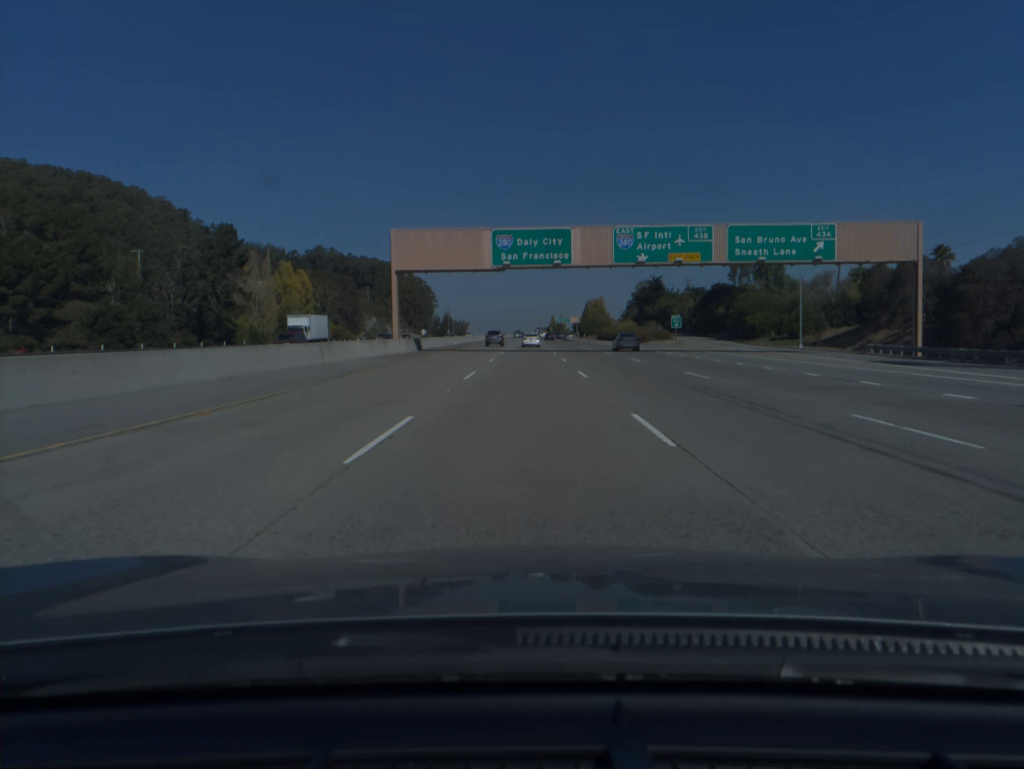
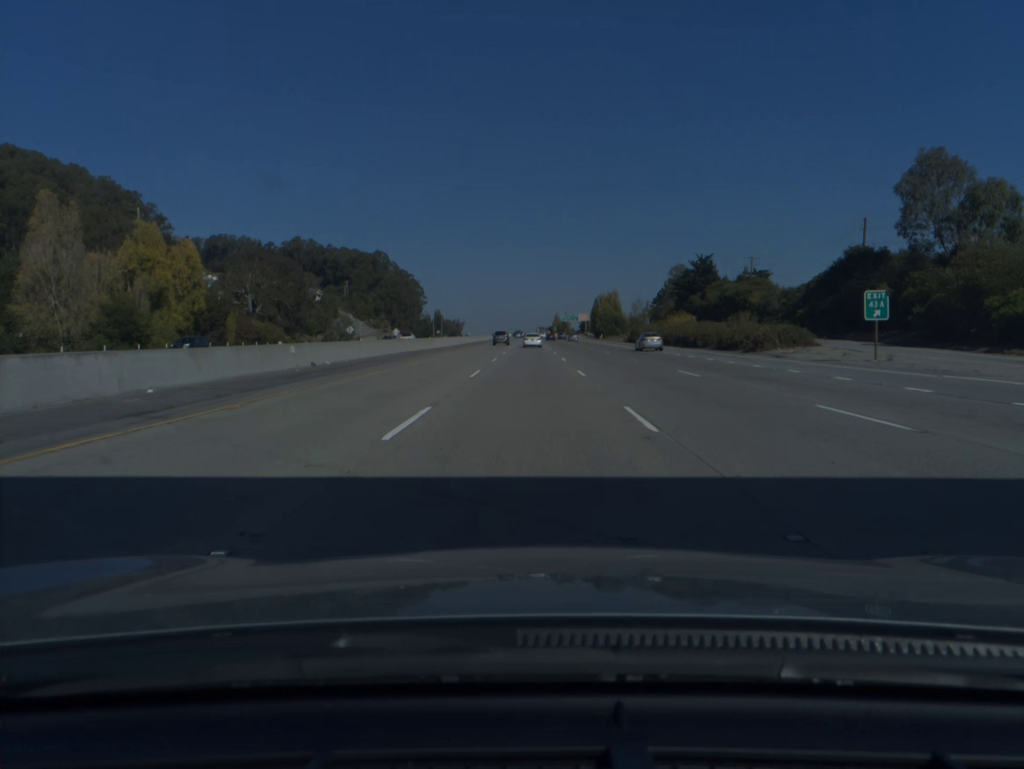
(0.0, +57.0) m; 0°
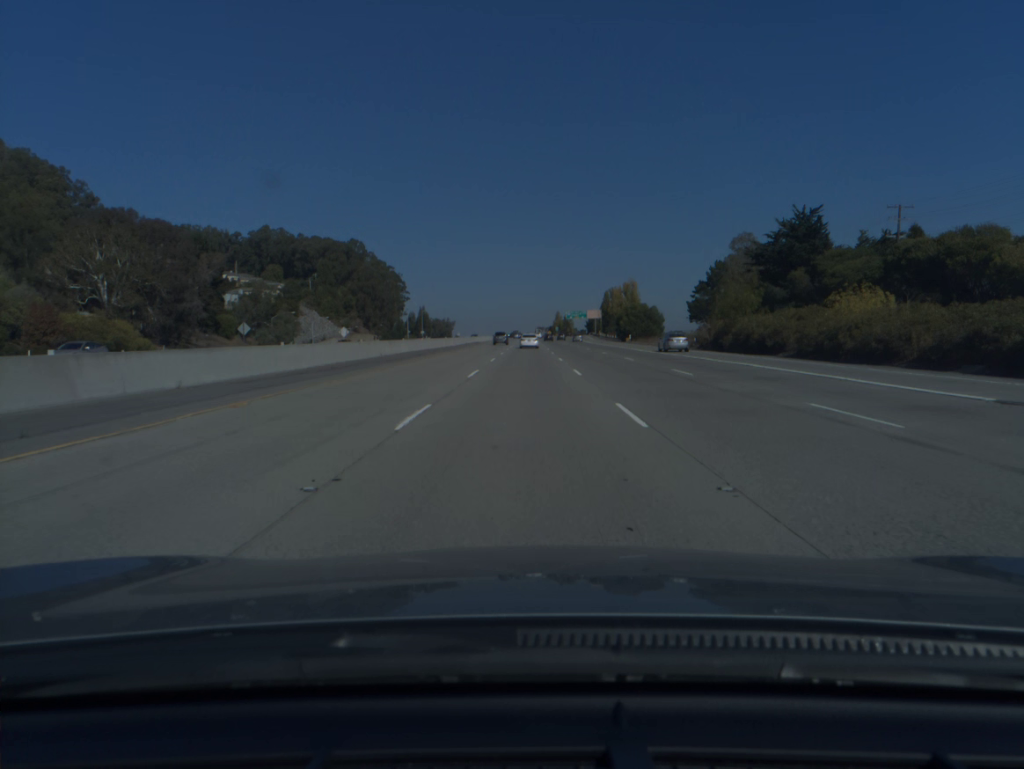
(0.0, +57.7) m; 0°
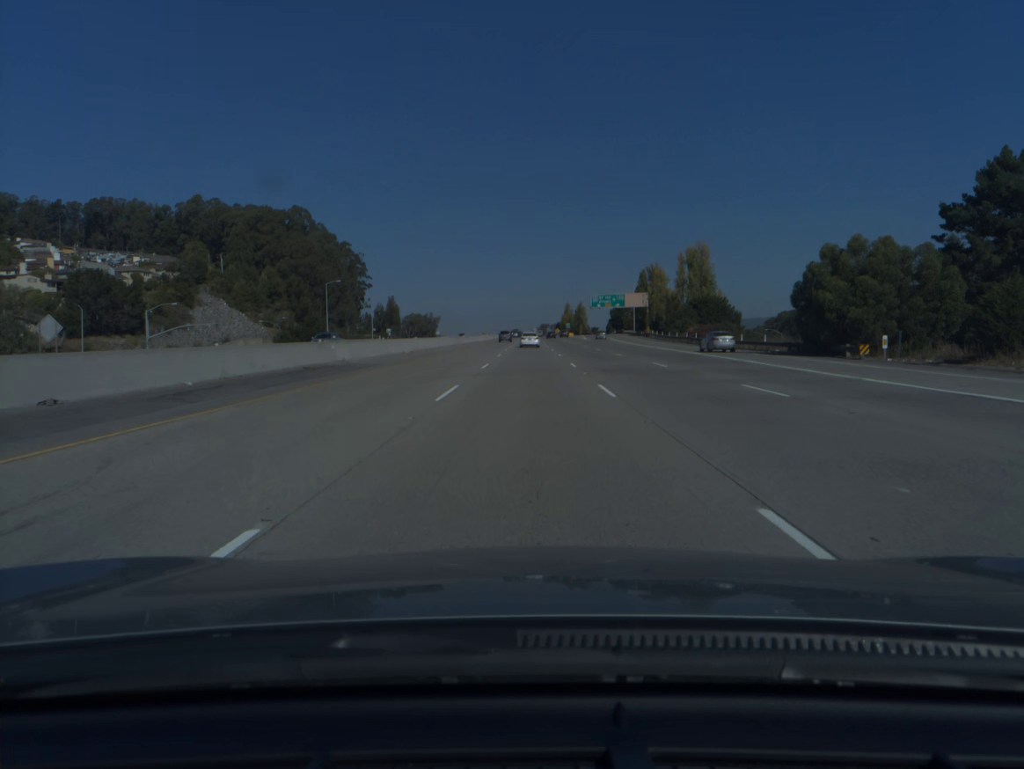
(-0.2, +96.9) m; 0°
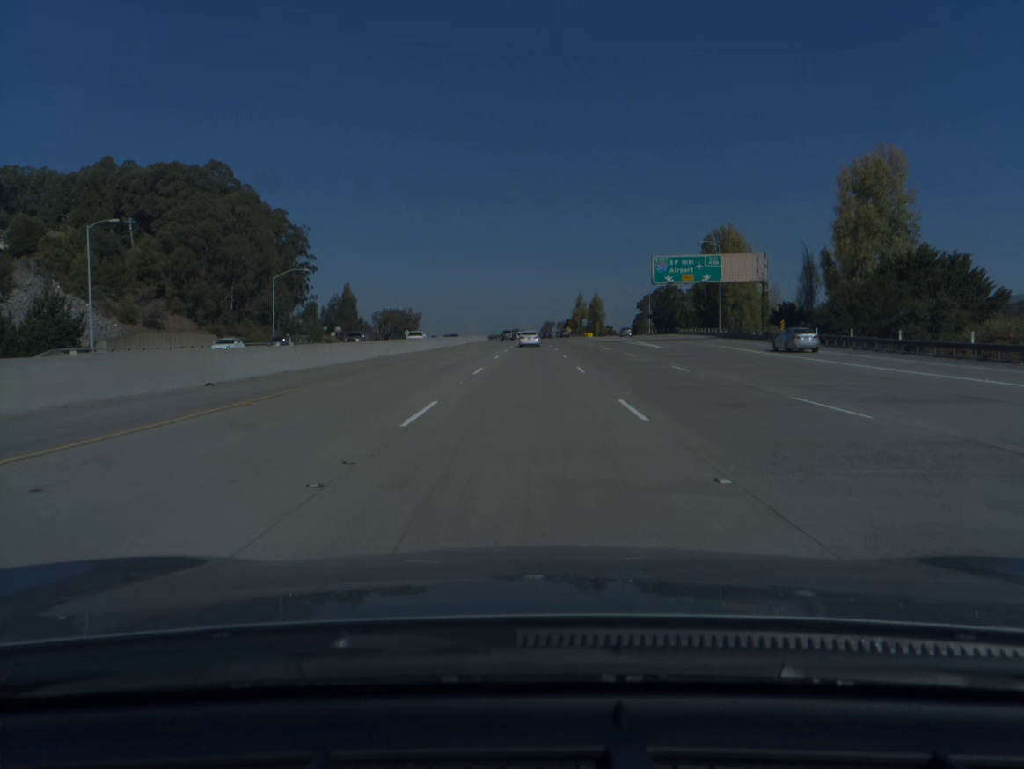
(0.0, +77.8) m; 0°
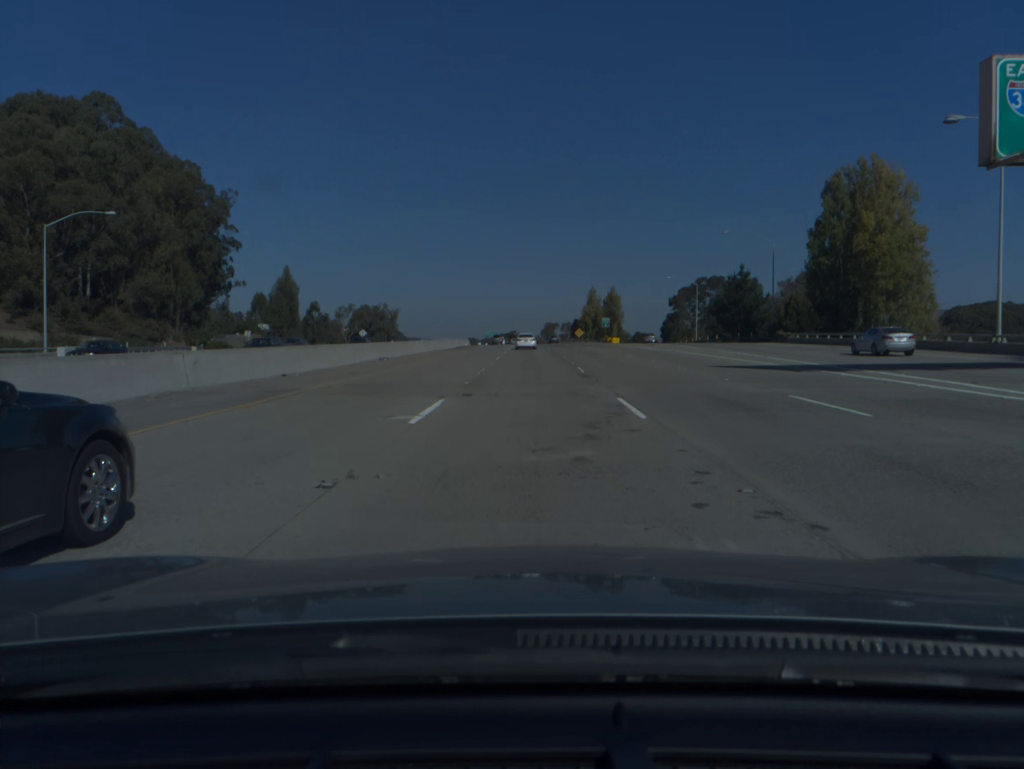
(0.0, +58.2) m; 0°
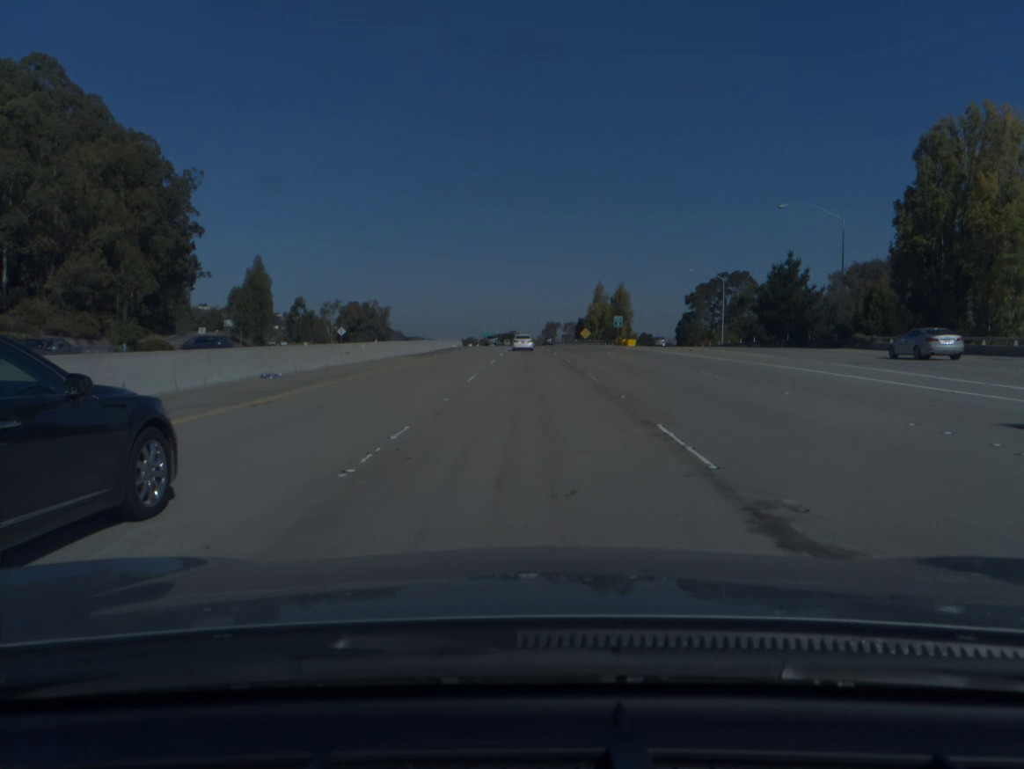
(0.0, +19.4) m; 0°
